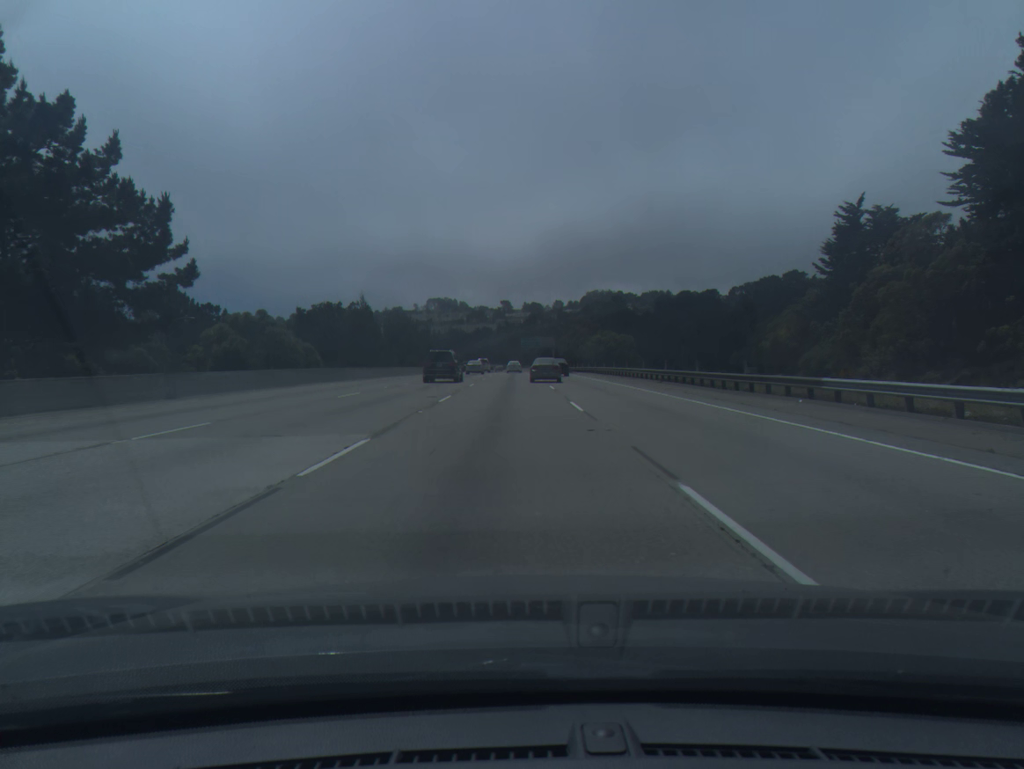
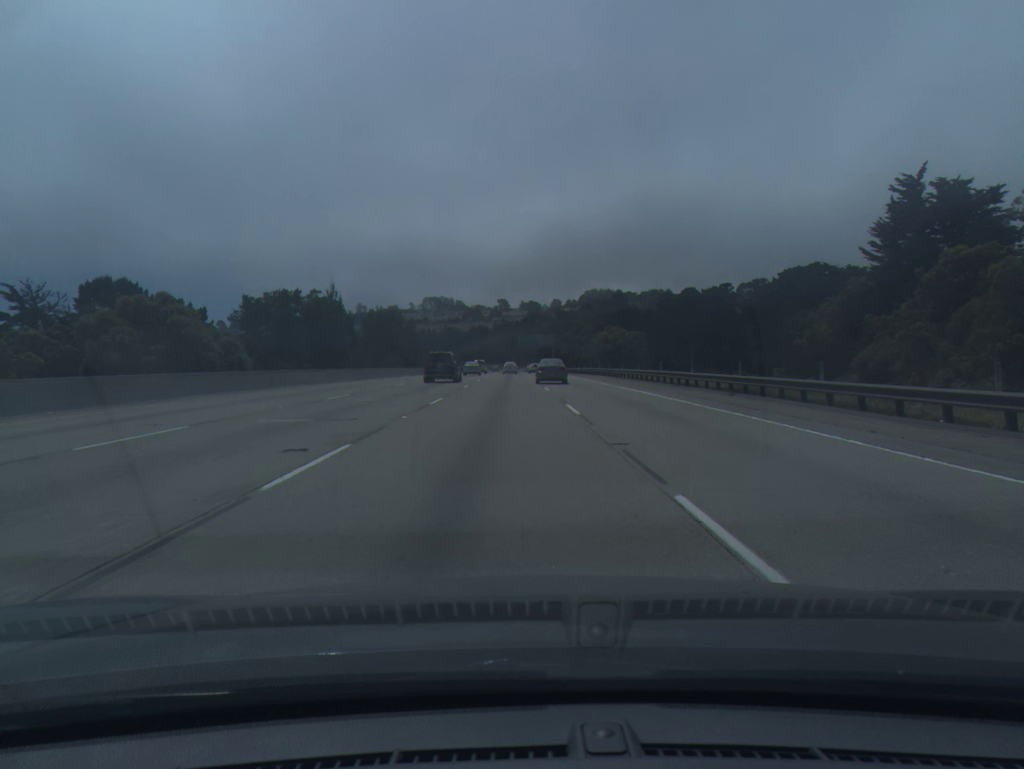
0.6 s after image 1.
(0.0, +15.2) m; 0°
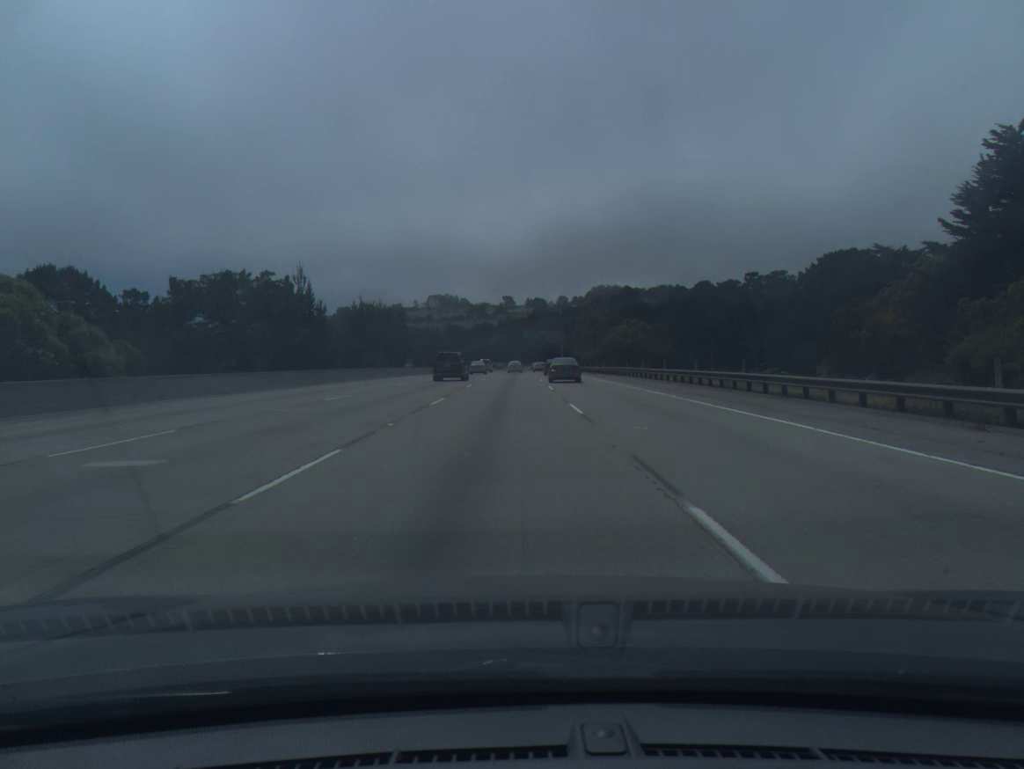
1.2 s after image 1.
(0.0, +15.1) m; 0°
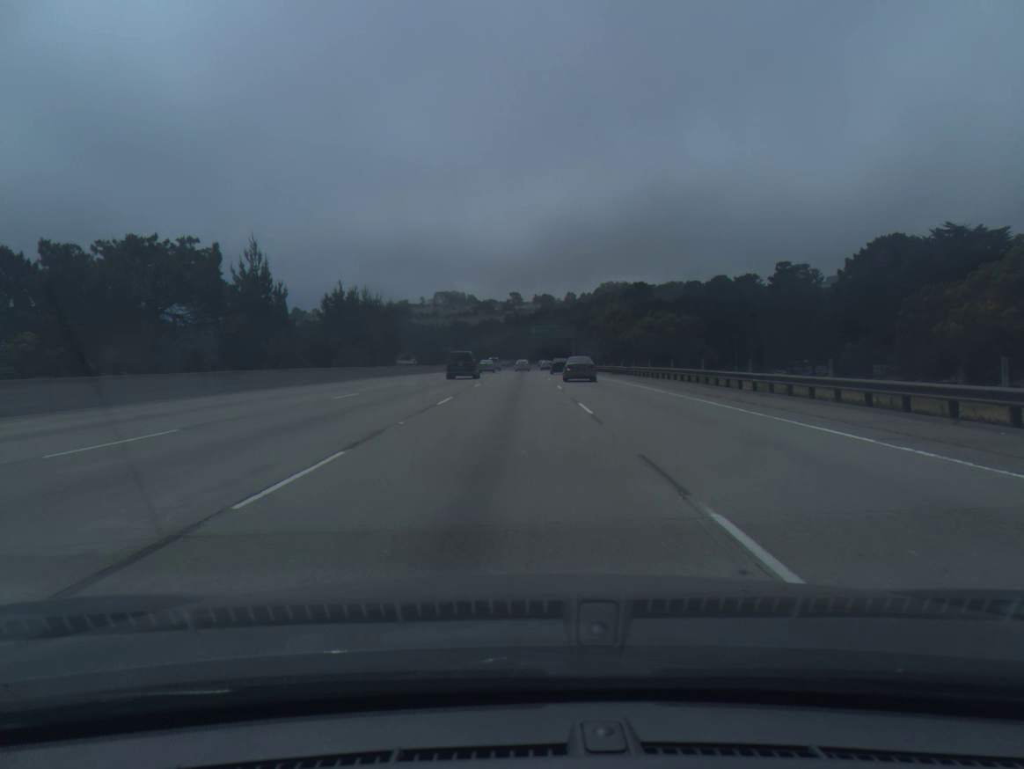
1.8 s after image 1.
(-0.1, +15.0) m; -1°
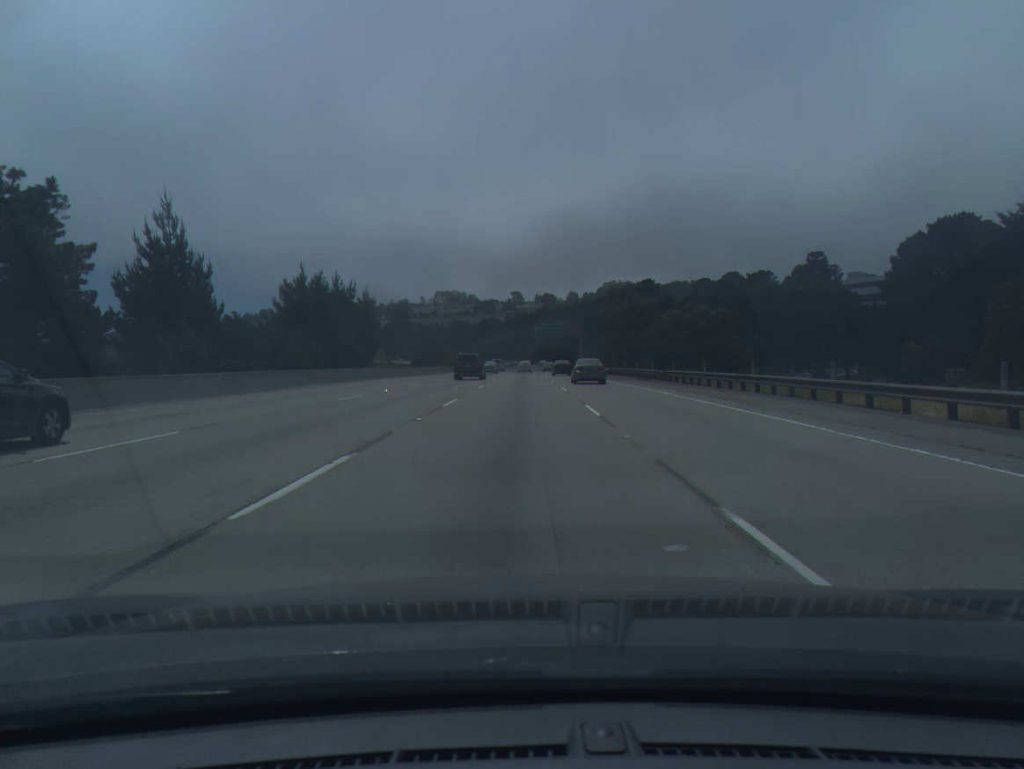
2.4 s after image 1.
(0.0, +15.0) m; 0°
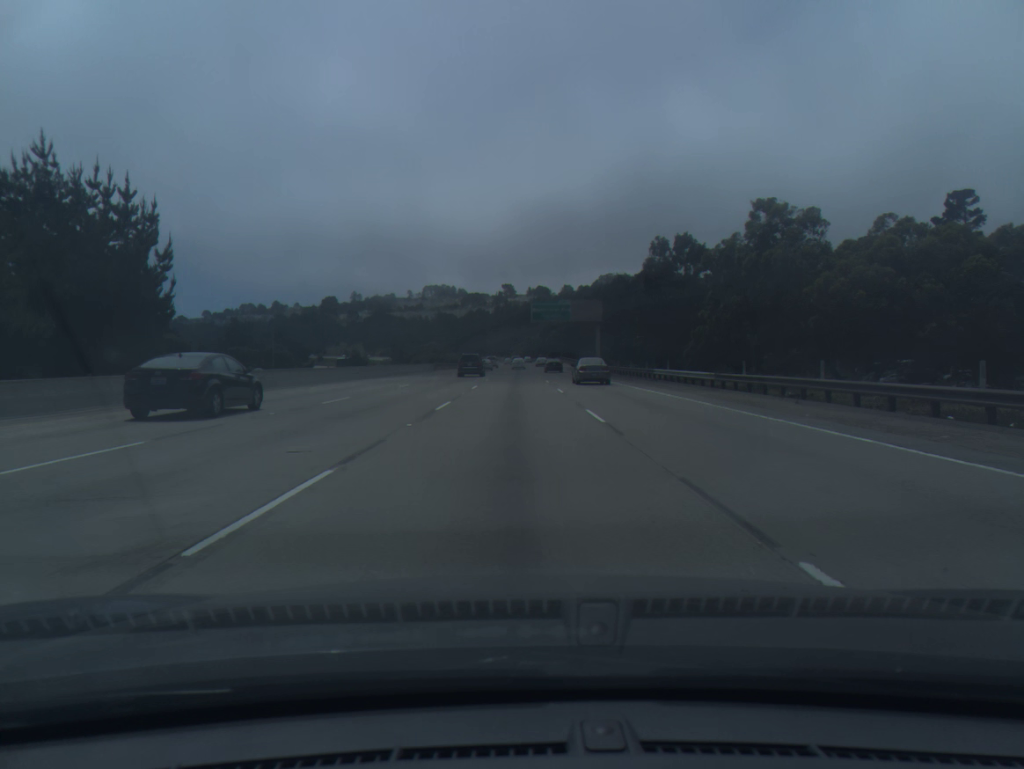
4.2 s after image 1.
(+0.3, +45.2) m; +1°
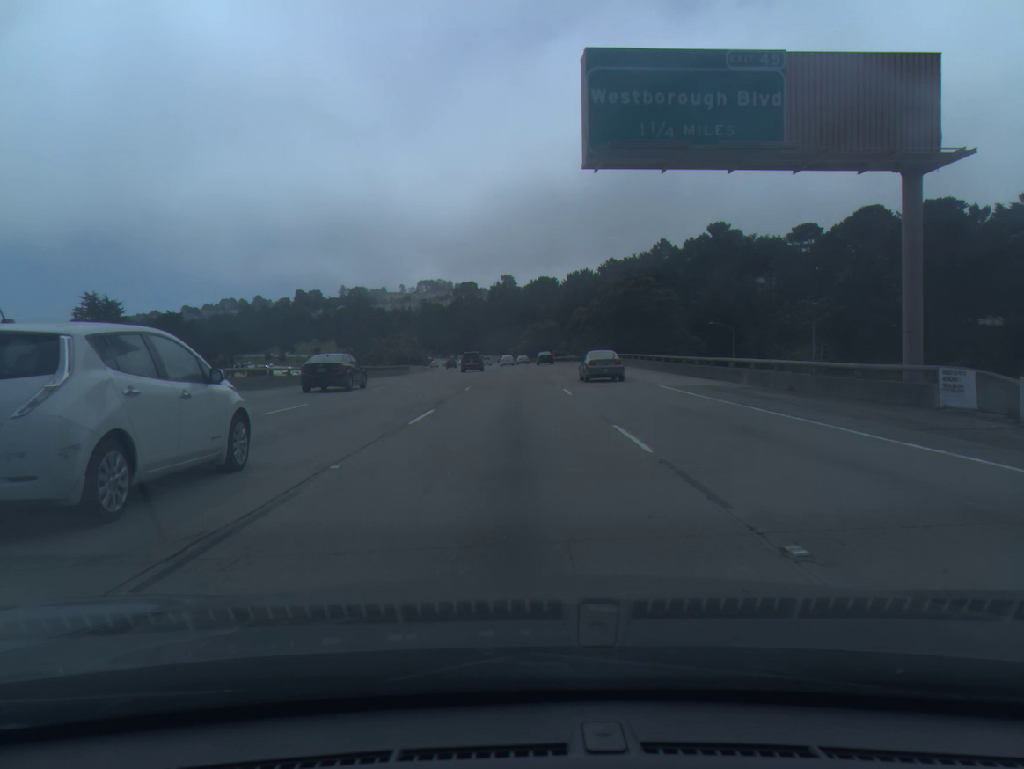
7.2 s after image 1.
(-0.1, +78.2) m; 0°
